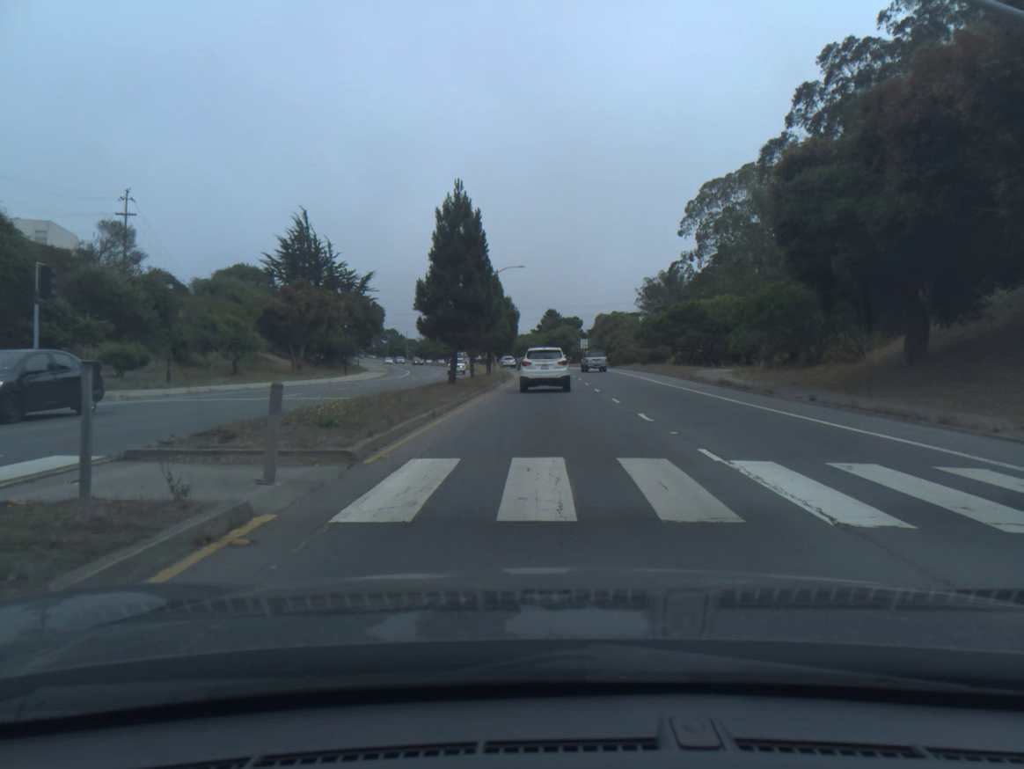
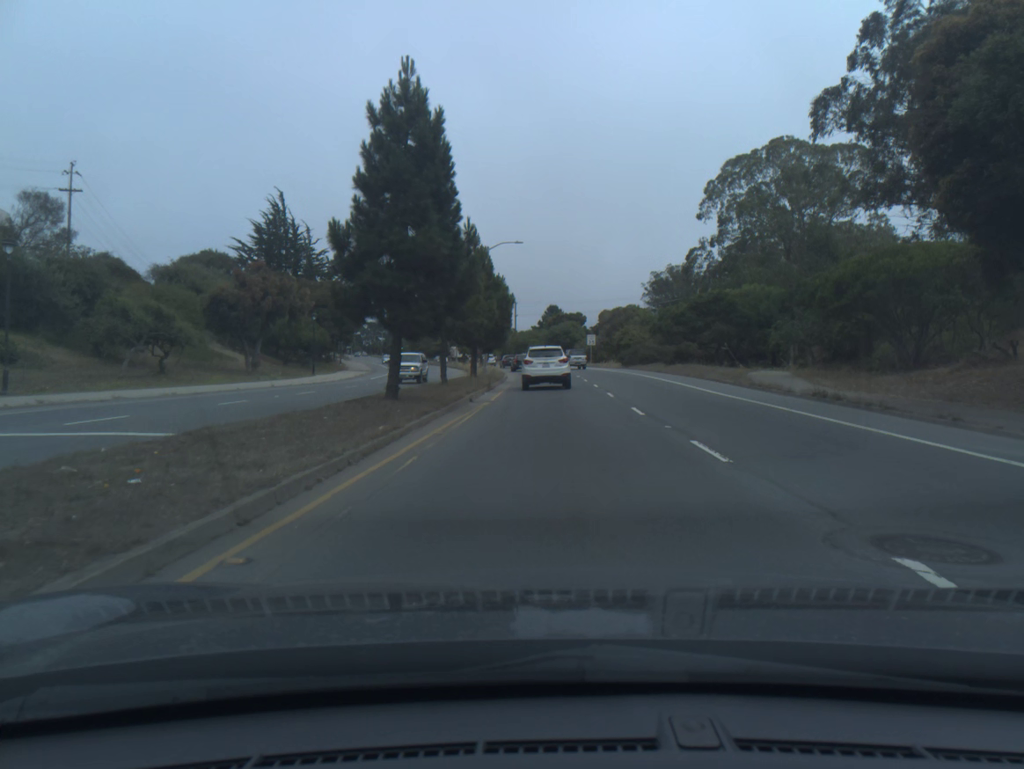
(0.0, +12.4) m; 0°
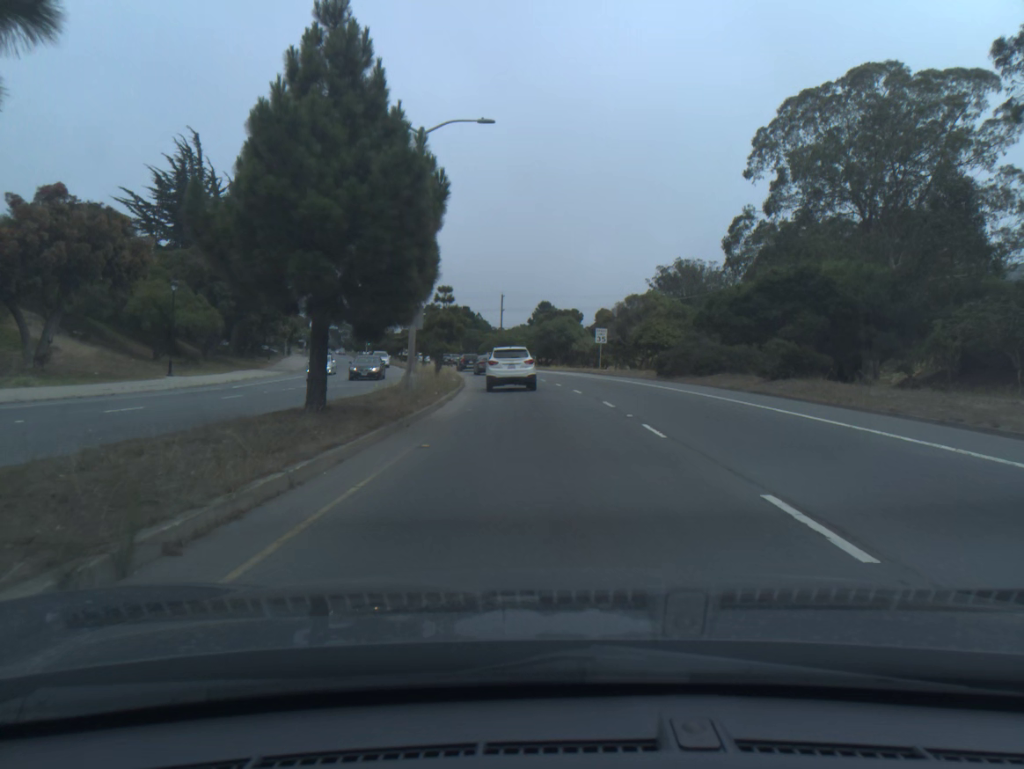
(+0.2, +26.3) m; +1°
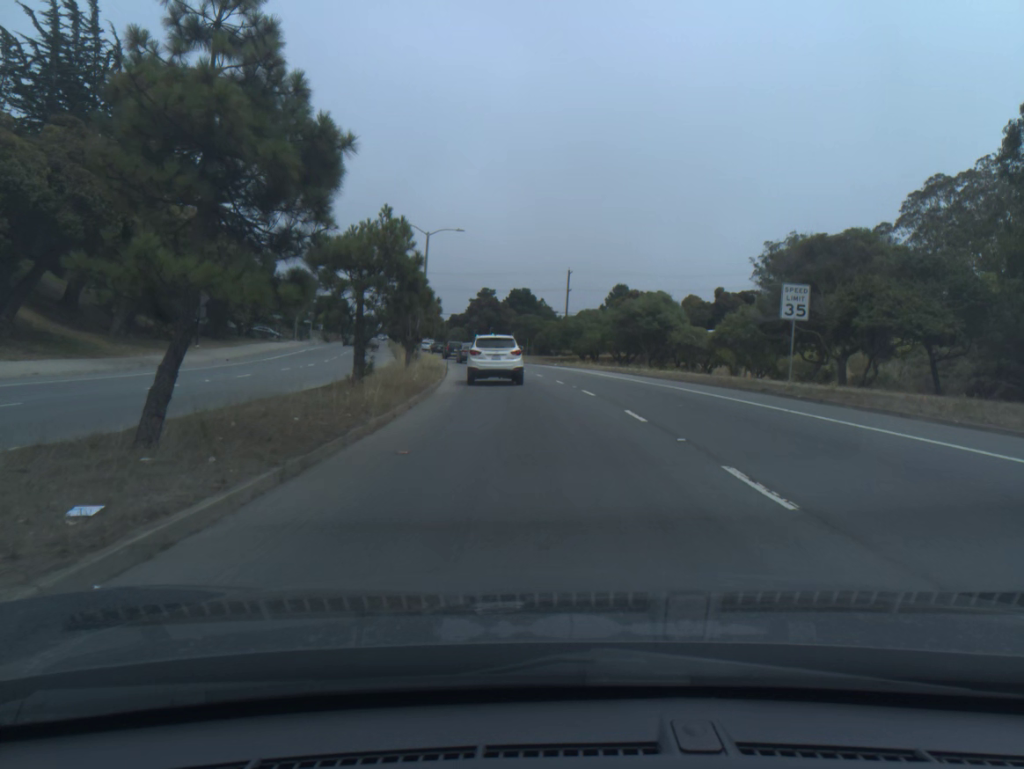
(-1.1, +34.6) m; -5°
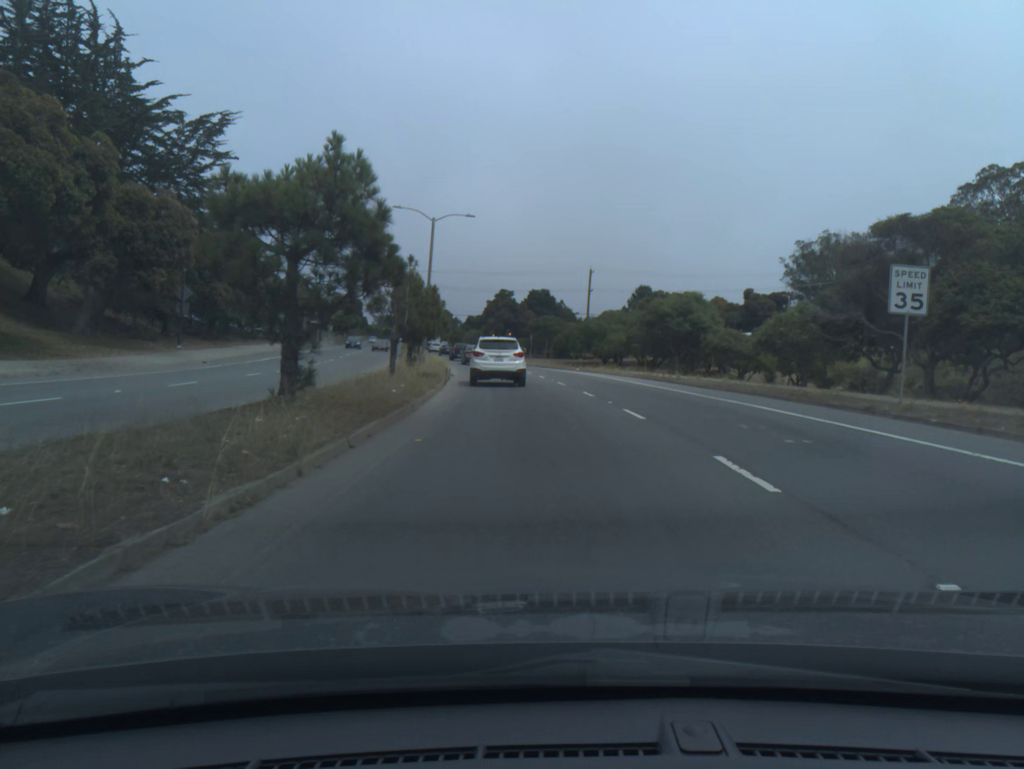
(-0.1, +6.4) m; -1°
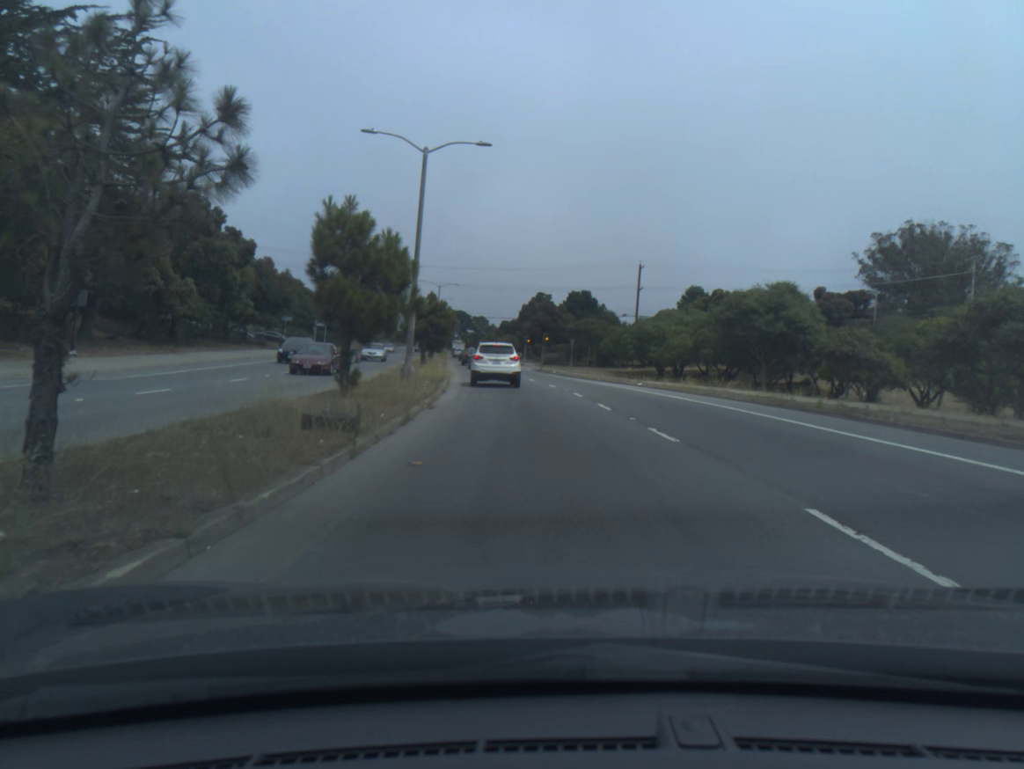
(-0.4, +17.1) m; -2°
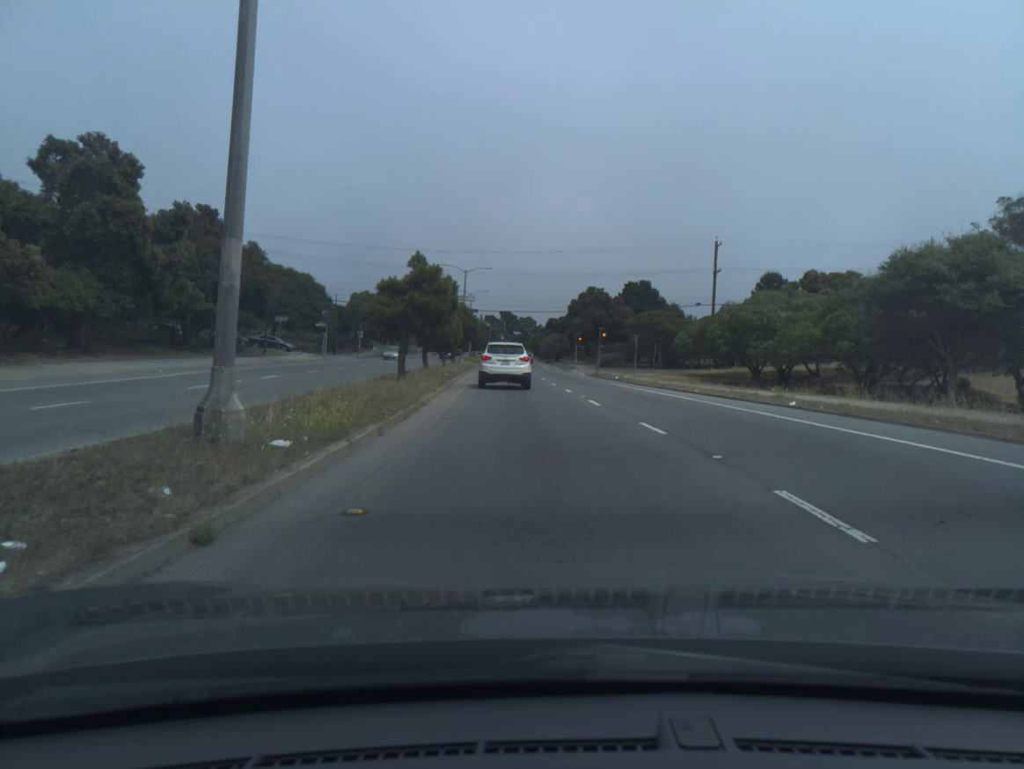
(-0.5, +19.0) m; -4°
